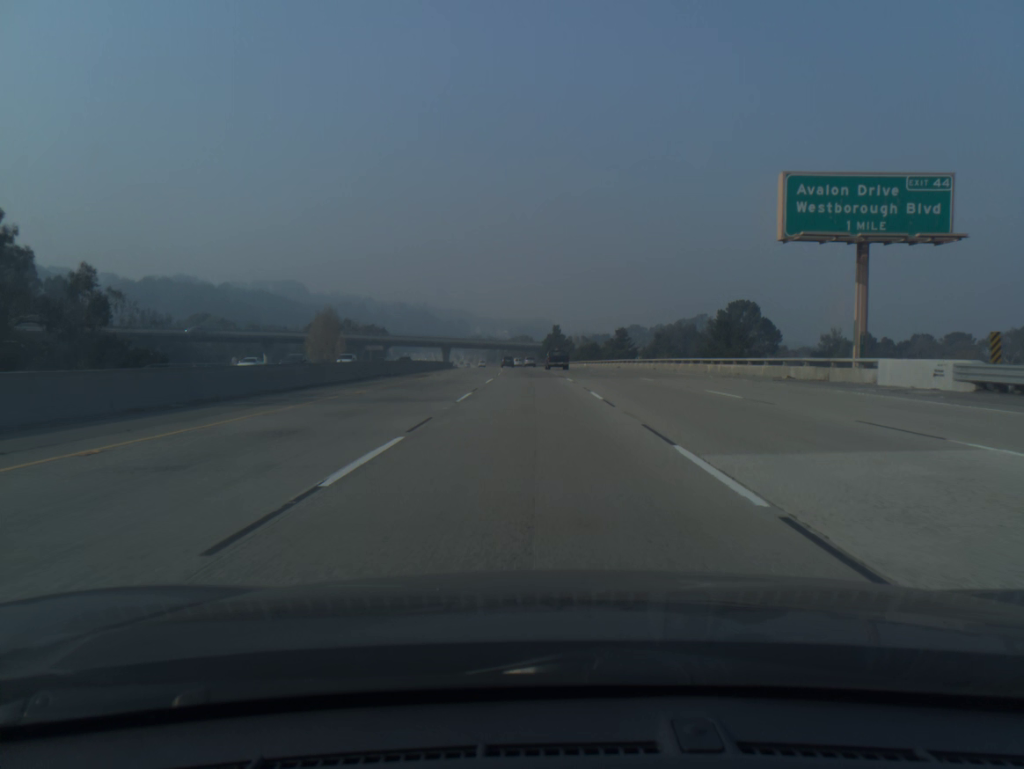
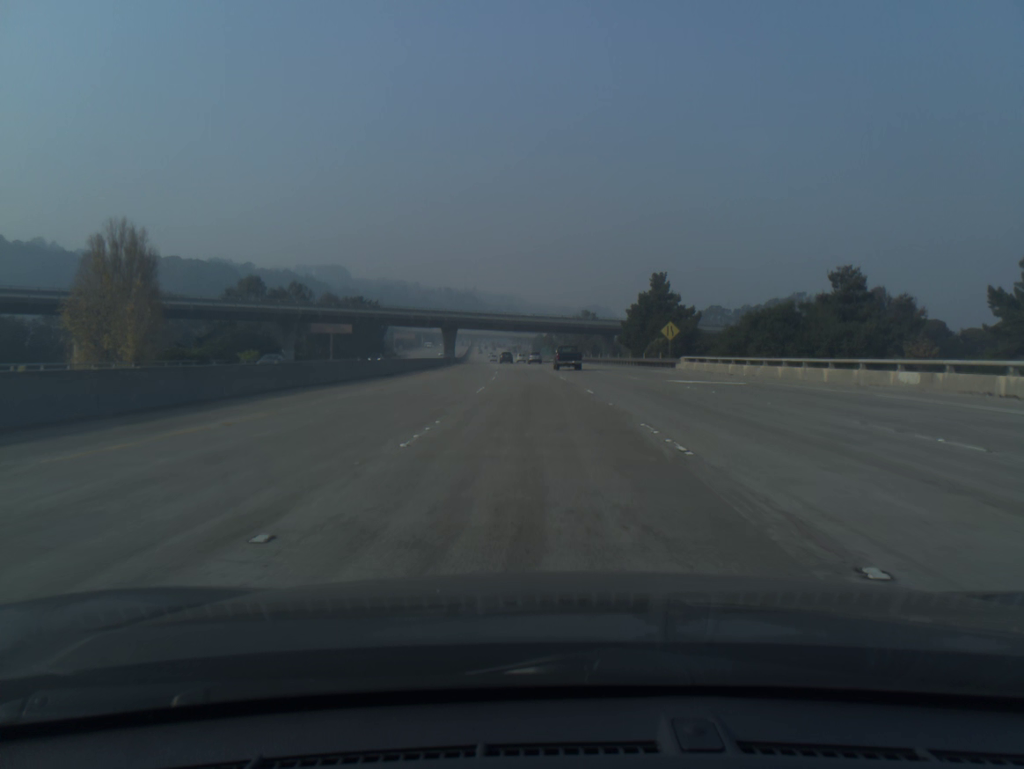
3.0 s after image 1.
(-3.4, +98.7) m; -4°
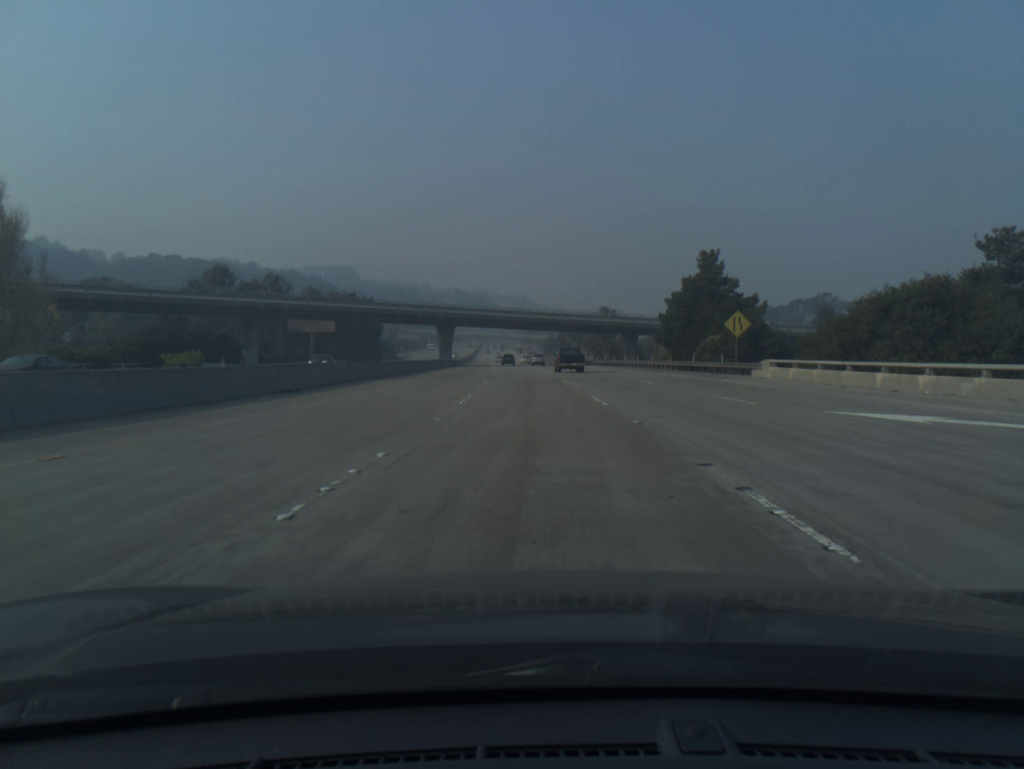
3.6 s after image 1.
(-0.1, +19.7) m; -1°
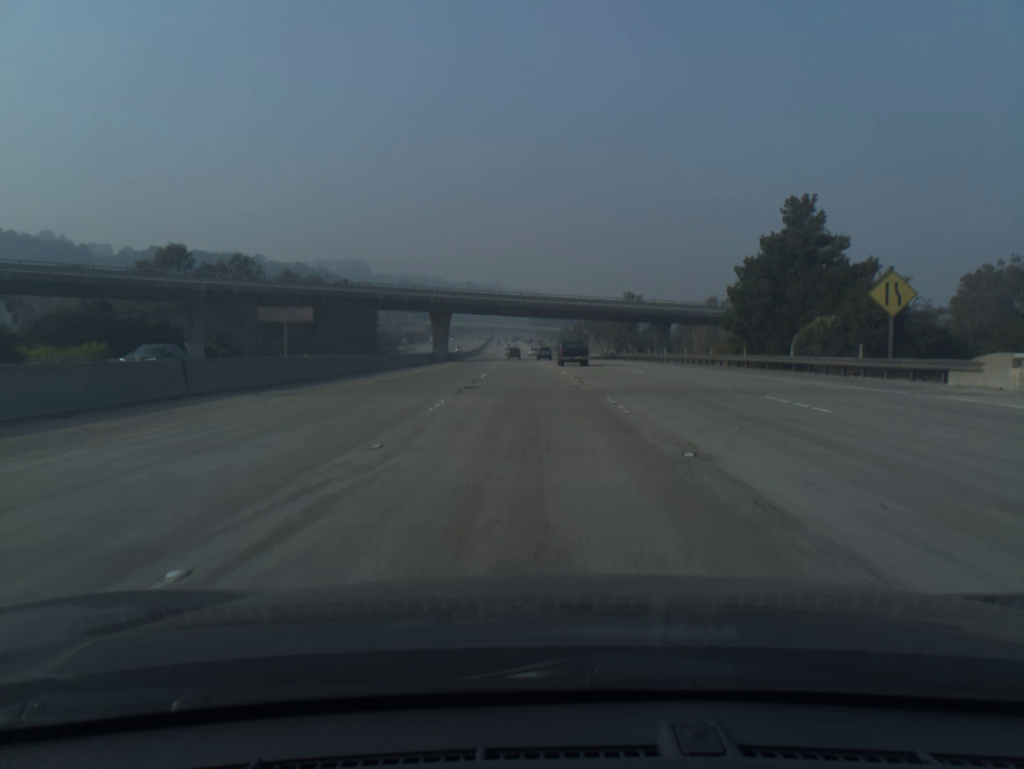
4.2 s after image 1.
(-0.1, +19.7) m; -1°
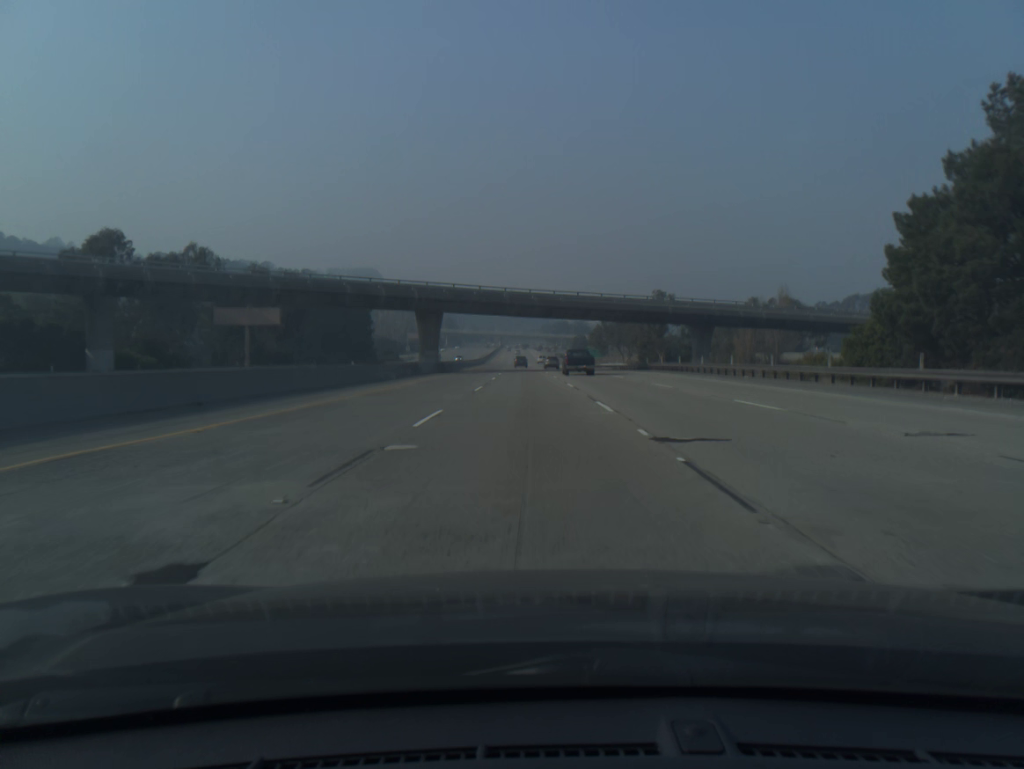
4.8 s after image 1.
(-0.2, +19.7) m; -1°
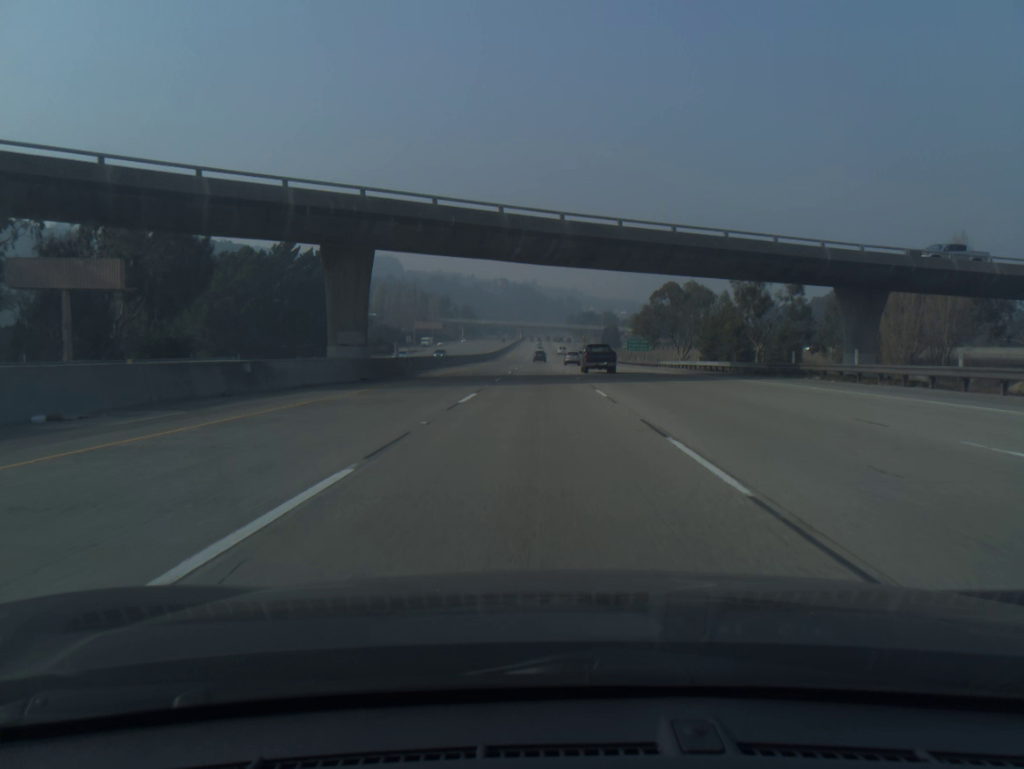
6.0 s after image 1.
(-0.7, +39.4) m; -2°
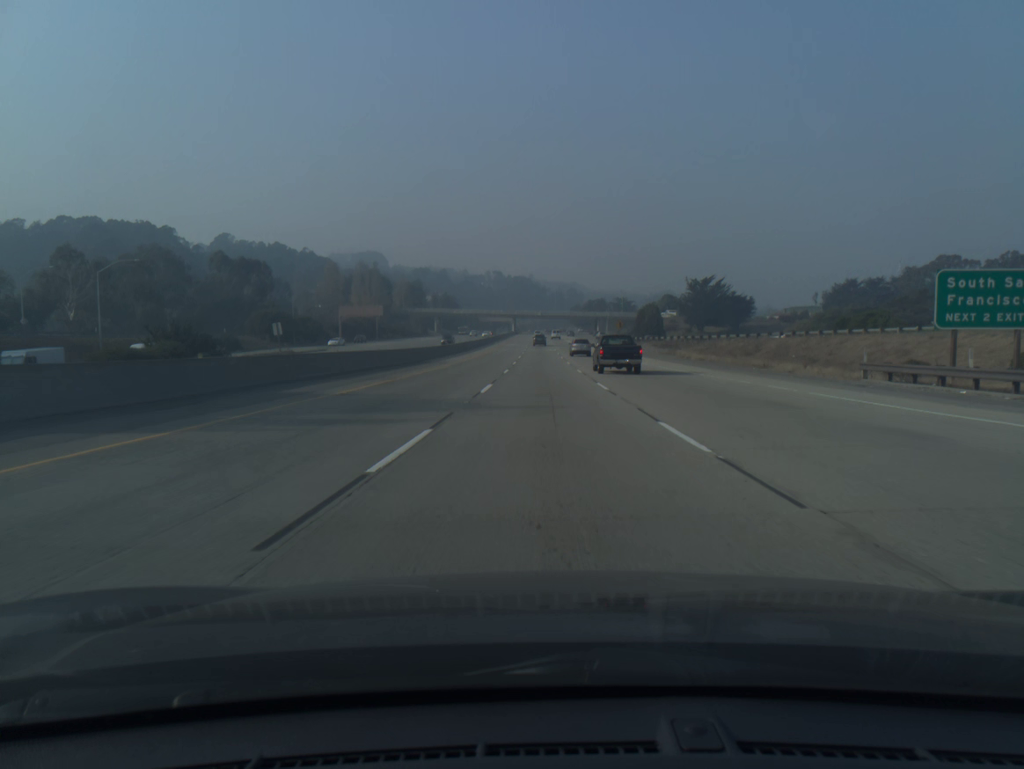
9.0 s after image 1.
(-0.5, +98.9) m; 0°
